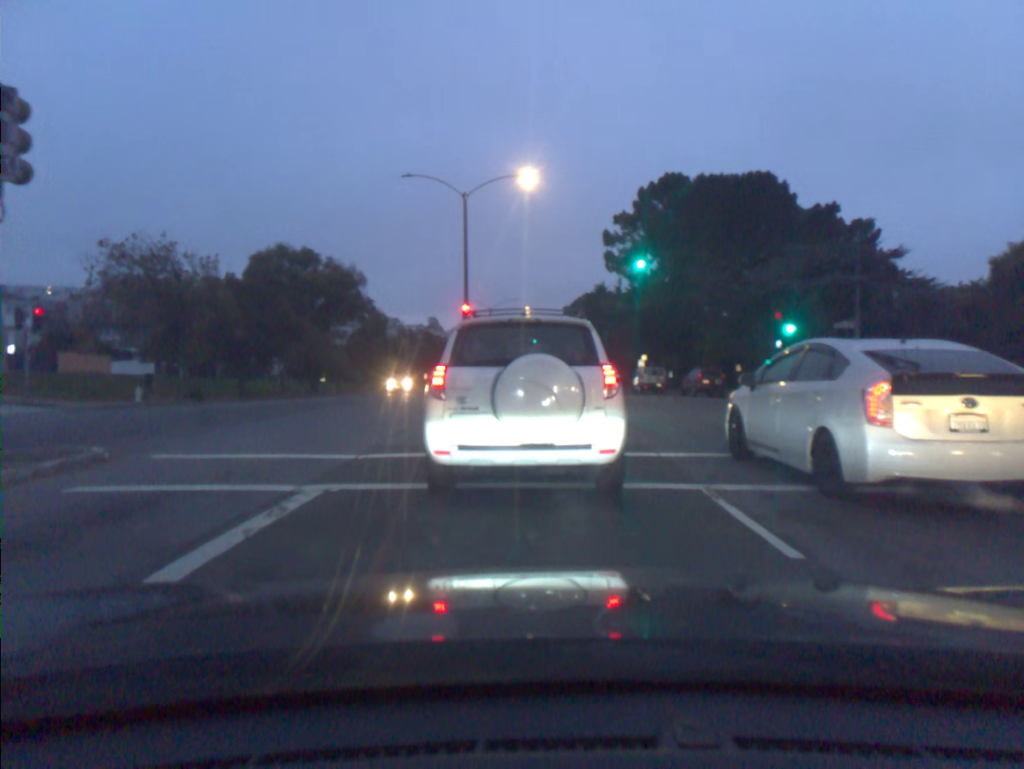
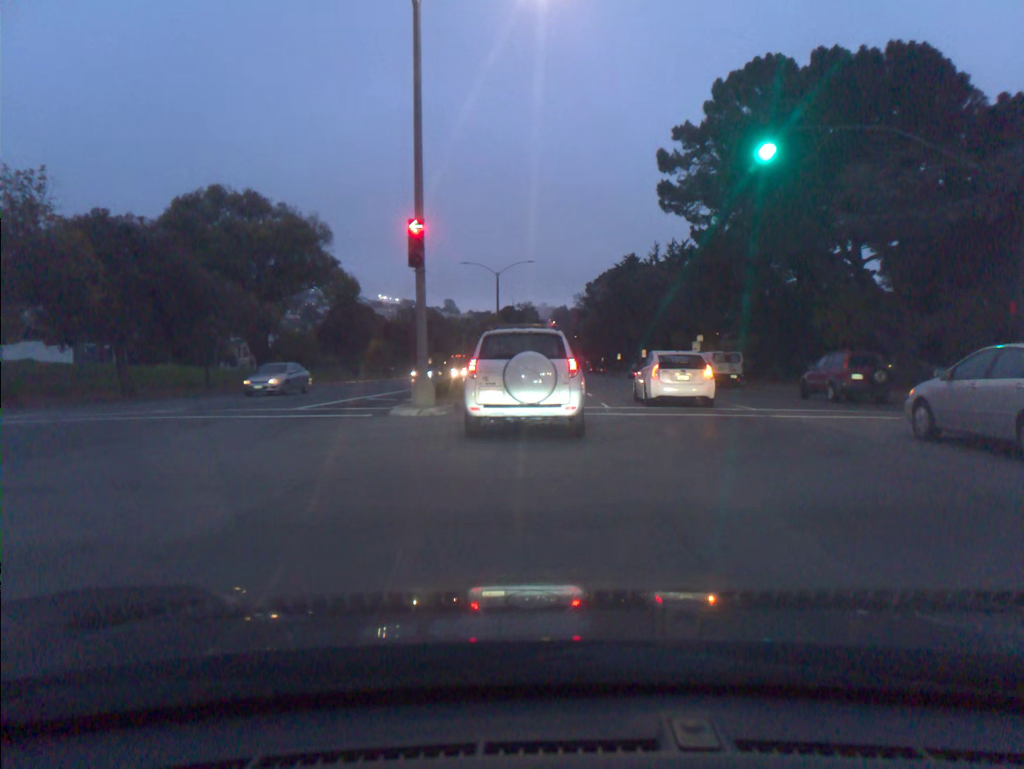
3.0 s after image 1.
(-0.1, +18.0) m; -1°
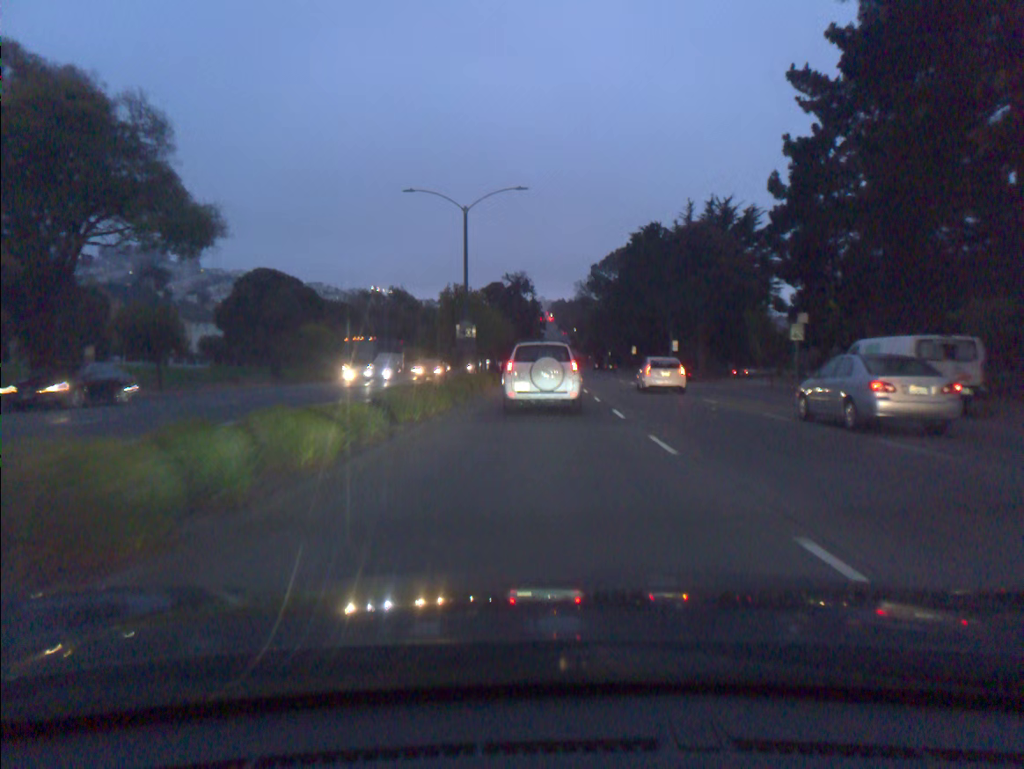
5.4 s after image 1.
(0.0, +24.5) m; 0°
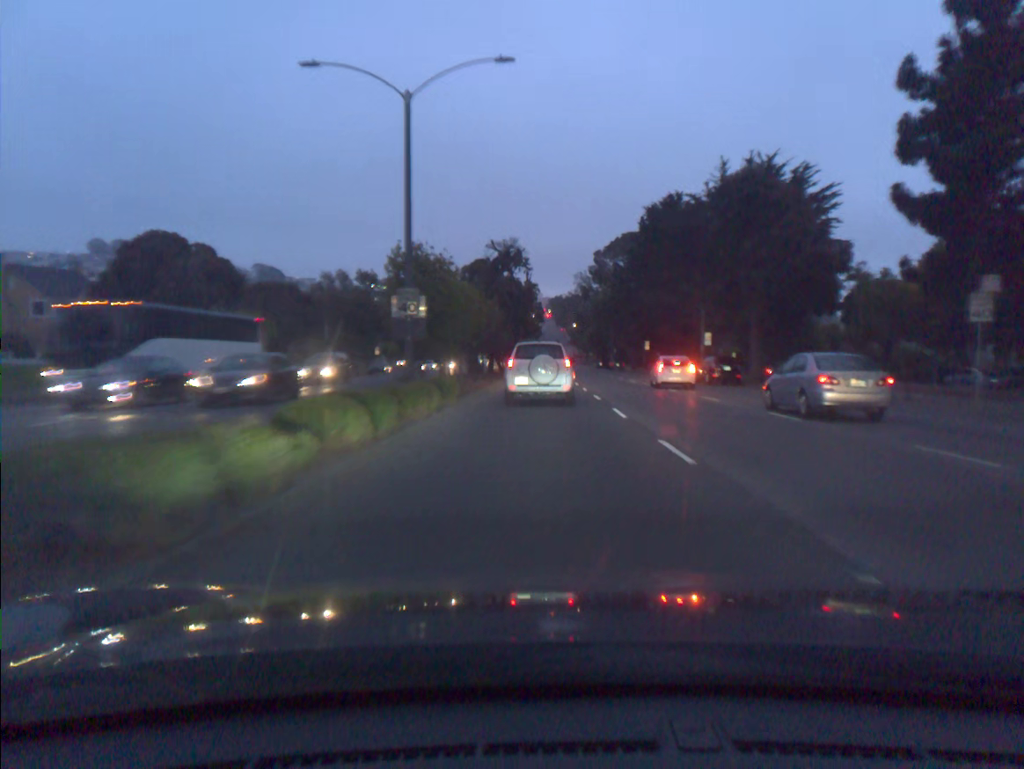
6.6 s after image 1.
(0.0, +15.4) m; 0°
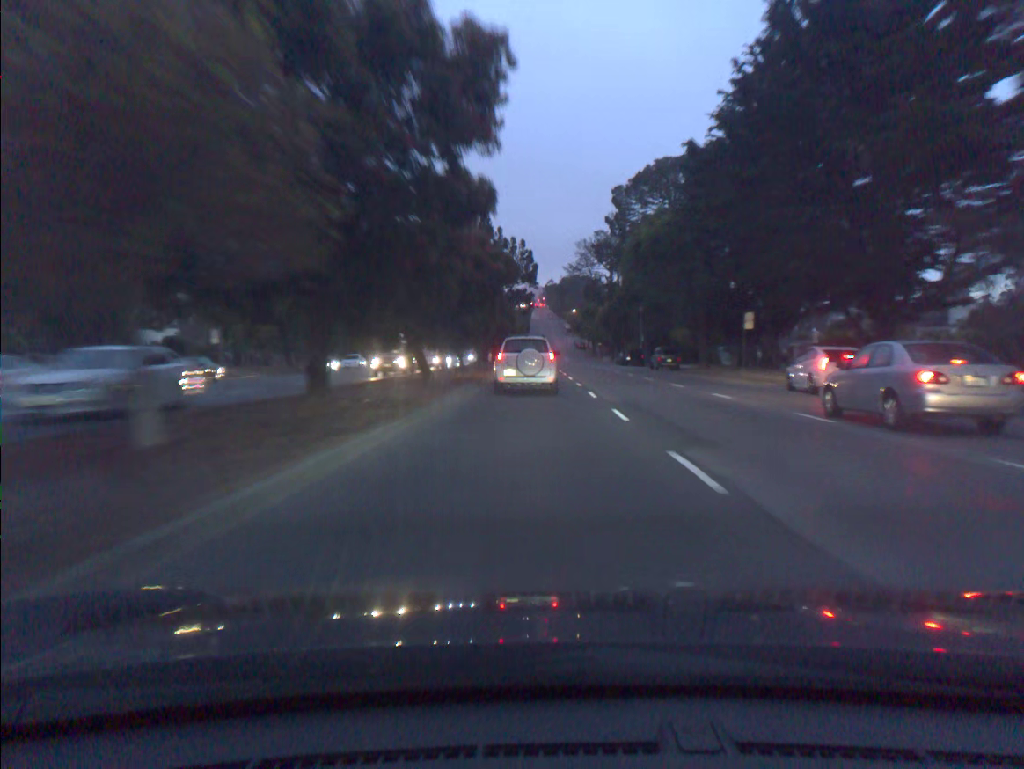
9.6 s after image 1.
(+0.3, +46.8) m; 0°
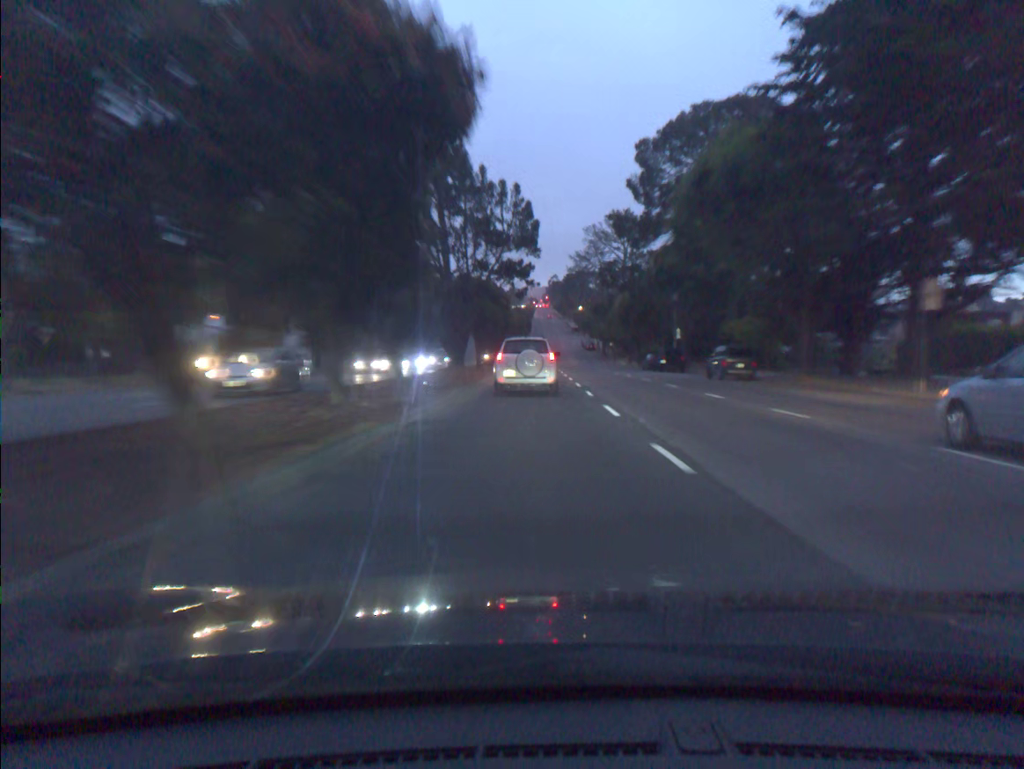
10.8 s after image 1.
(0.0, +20.7) m; 0°
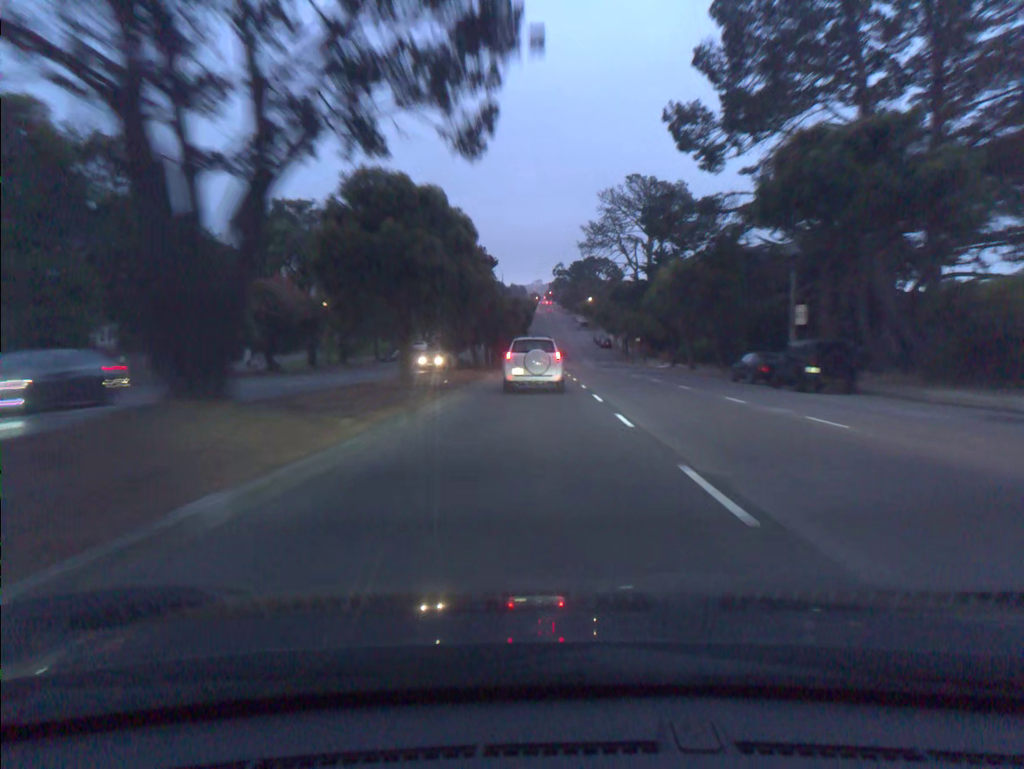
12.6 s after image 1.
(-0.2, +31.4) m; 0°
